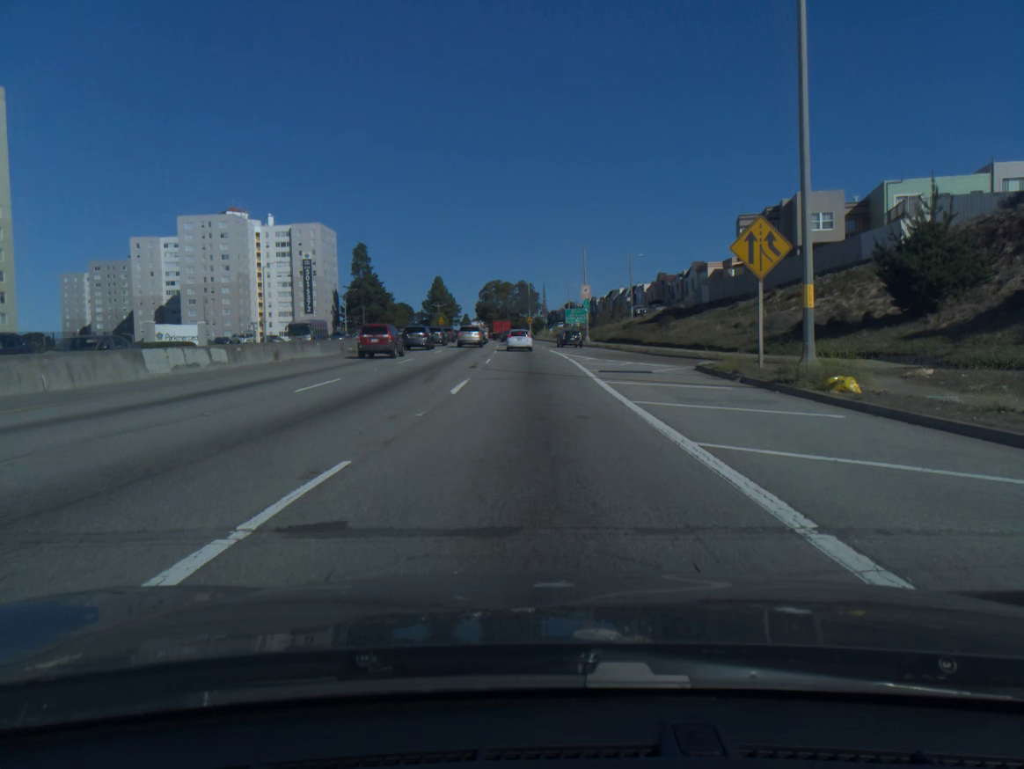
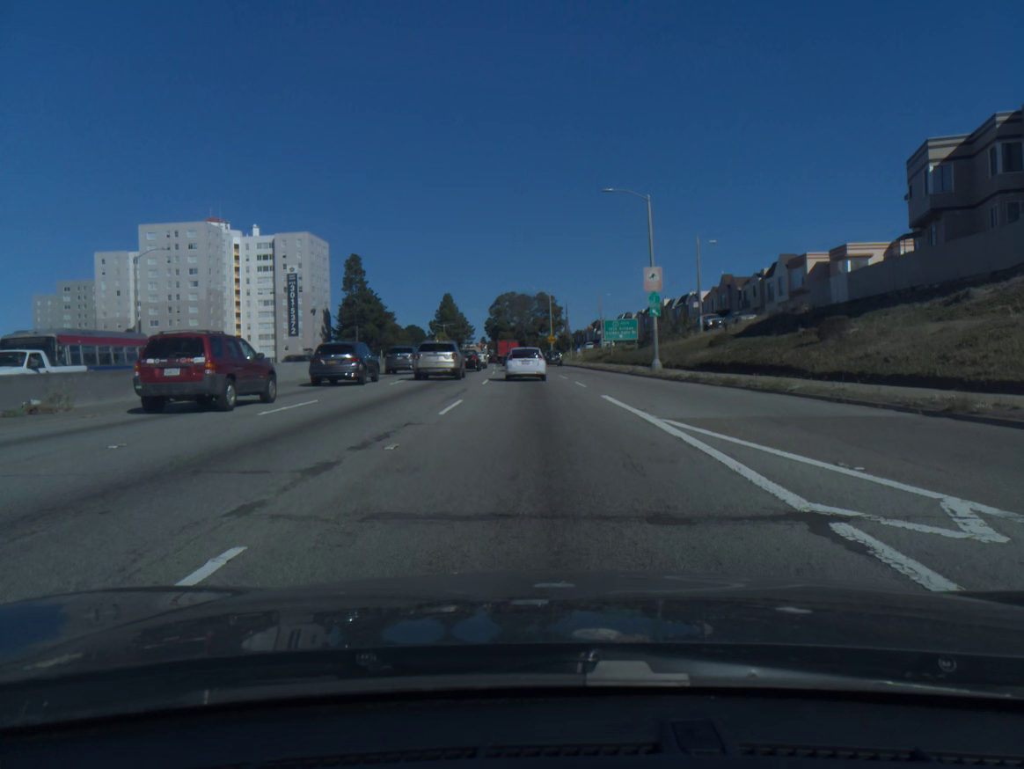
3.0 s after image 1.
(-0.4, +32.9) m; -1°
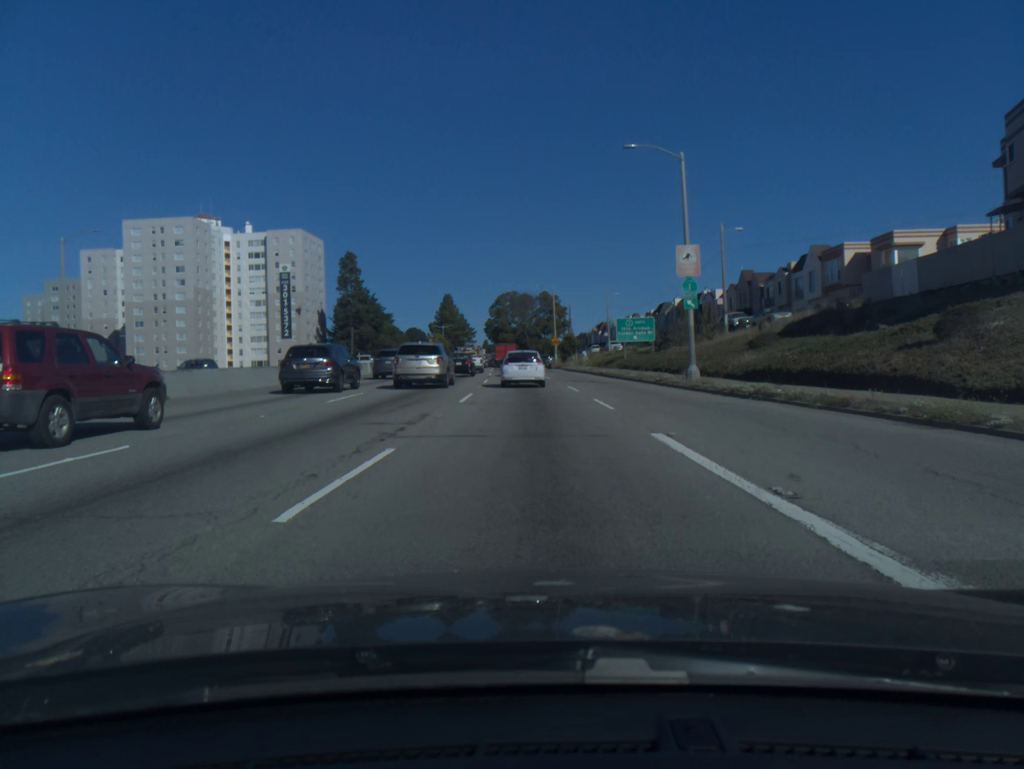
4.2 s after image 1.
(0.0, +9.3) m; 0°
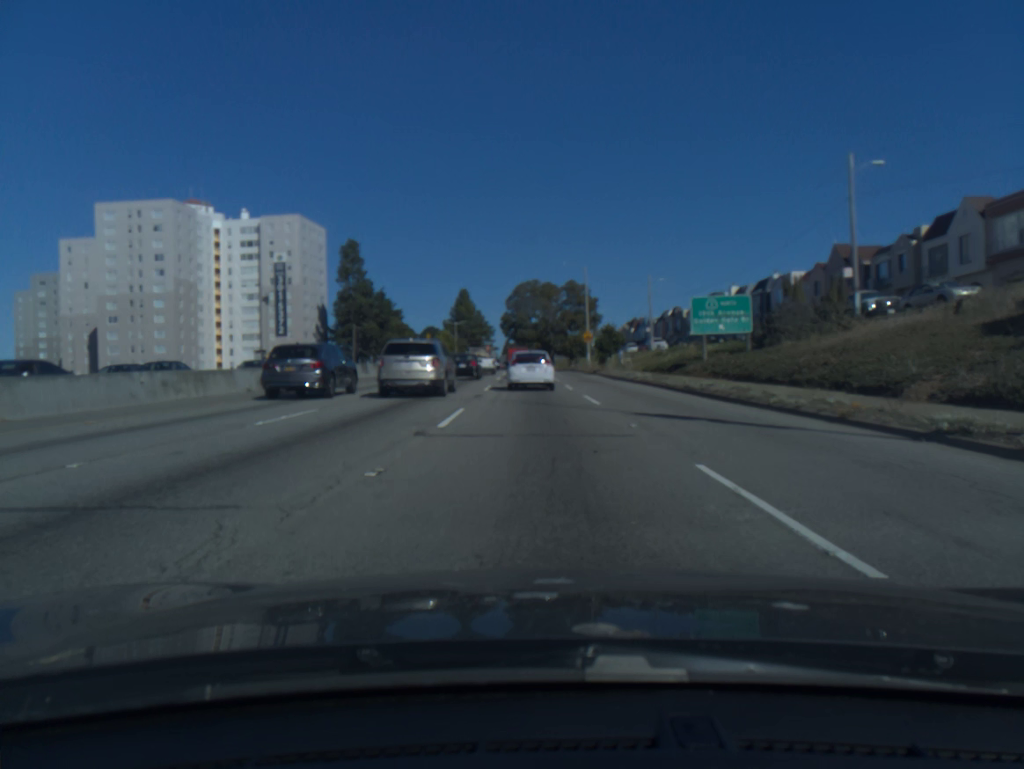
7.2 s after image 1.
(-0.4, +21.9) m; -2°
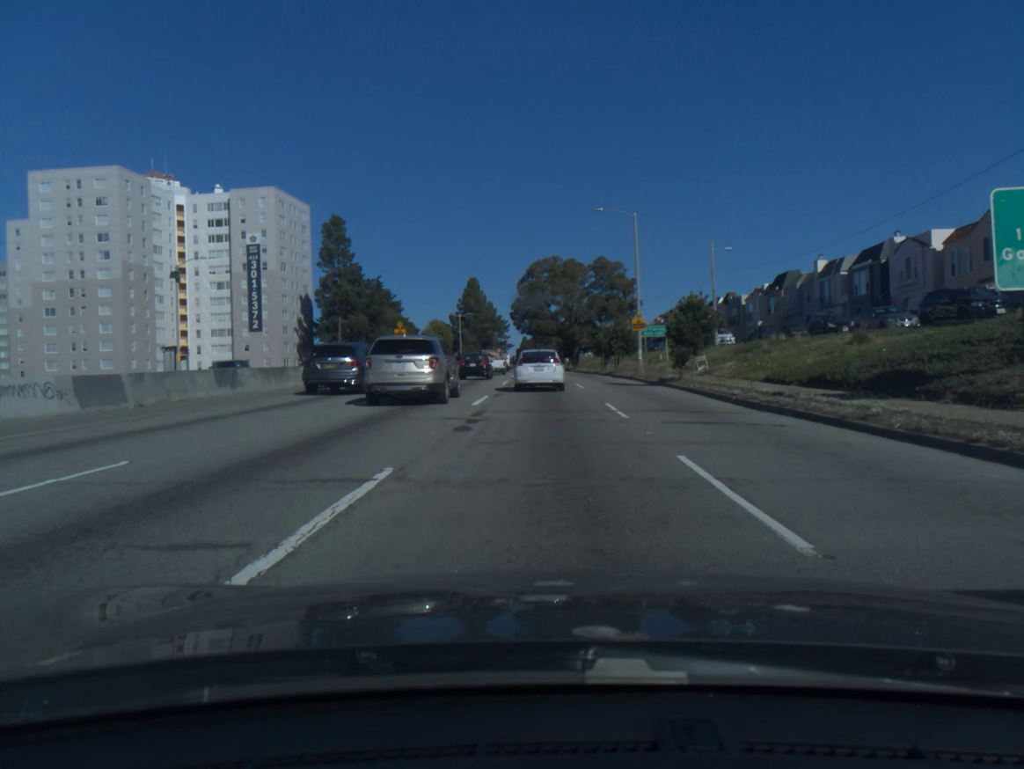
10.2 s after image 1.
(-0.3, +24.1) m; -1°
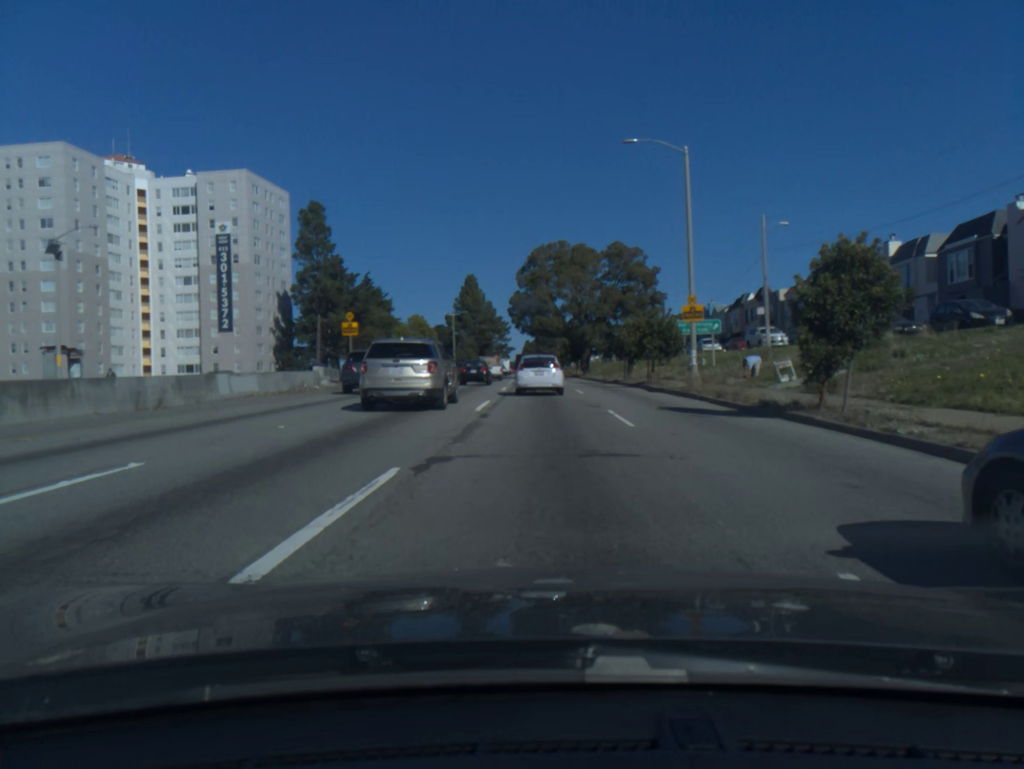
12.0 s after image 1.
(0.0, +14.9) m; 0°
